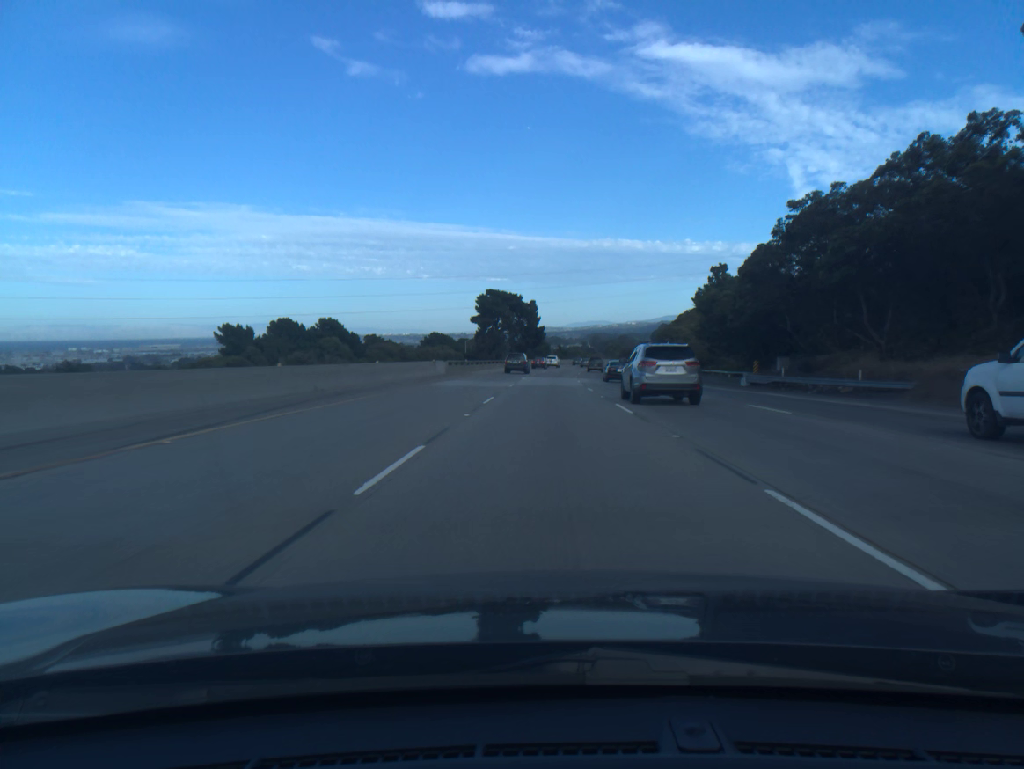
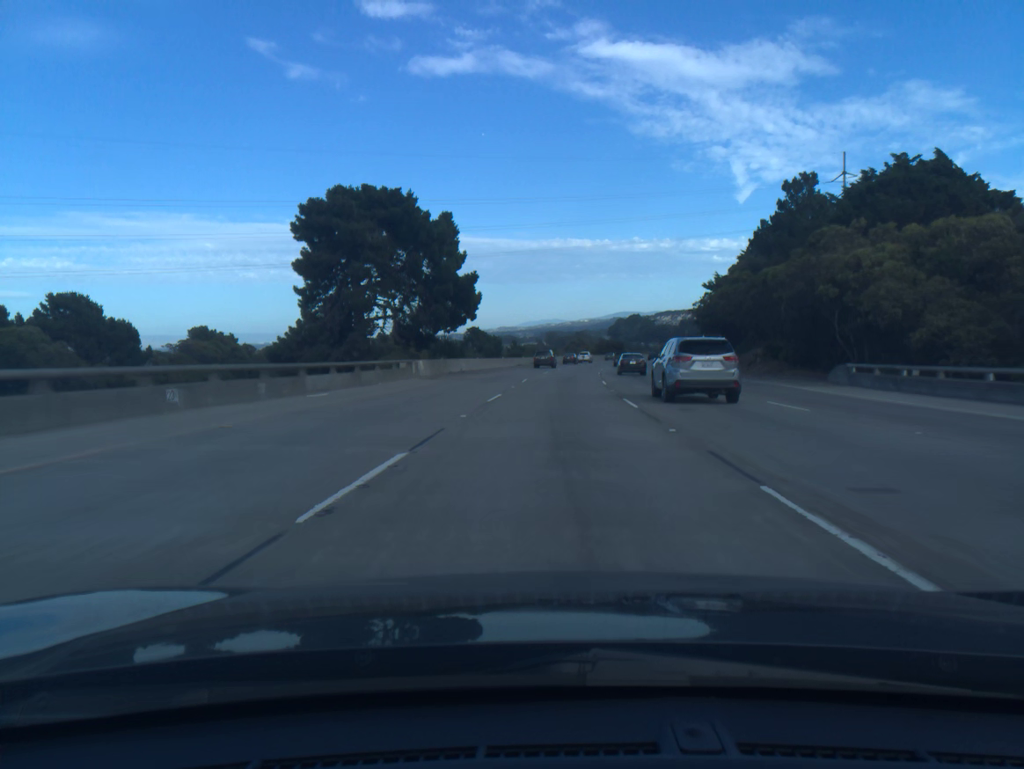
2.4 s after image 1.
(+1.4, +74.1) m; +3°
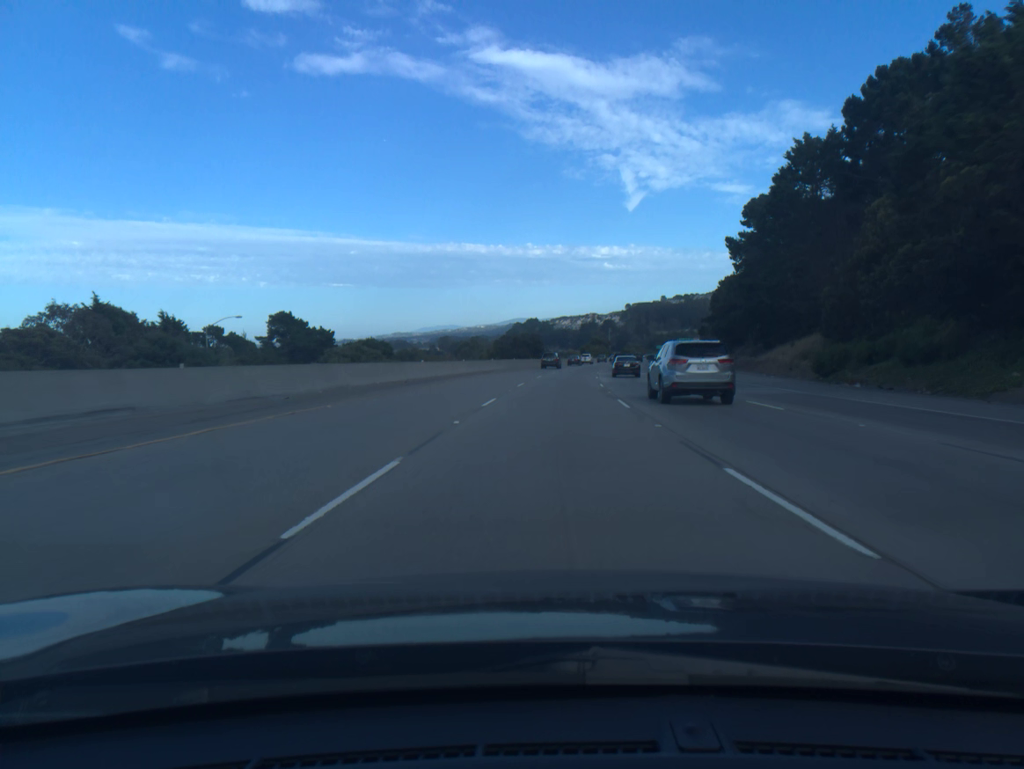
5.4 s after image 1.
(+5.8, +92.2) m; +7°
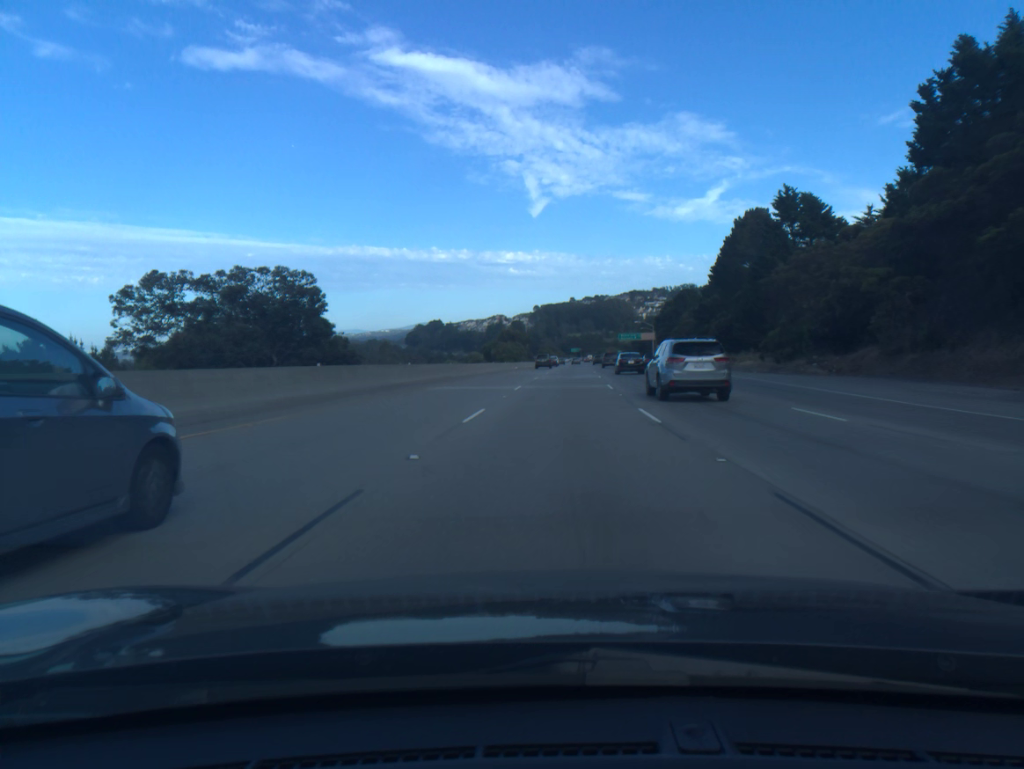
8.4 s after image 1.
(+5.5, +92.3) m; +7°
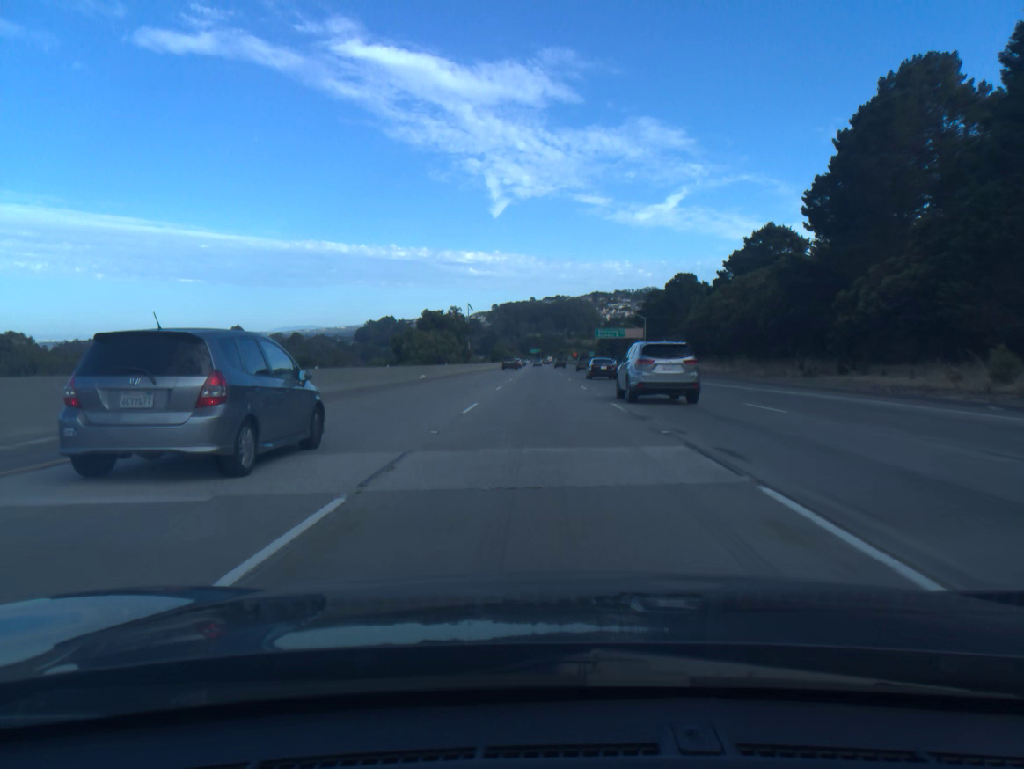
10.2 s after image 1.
(+1.9, +55.4) m; +3°
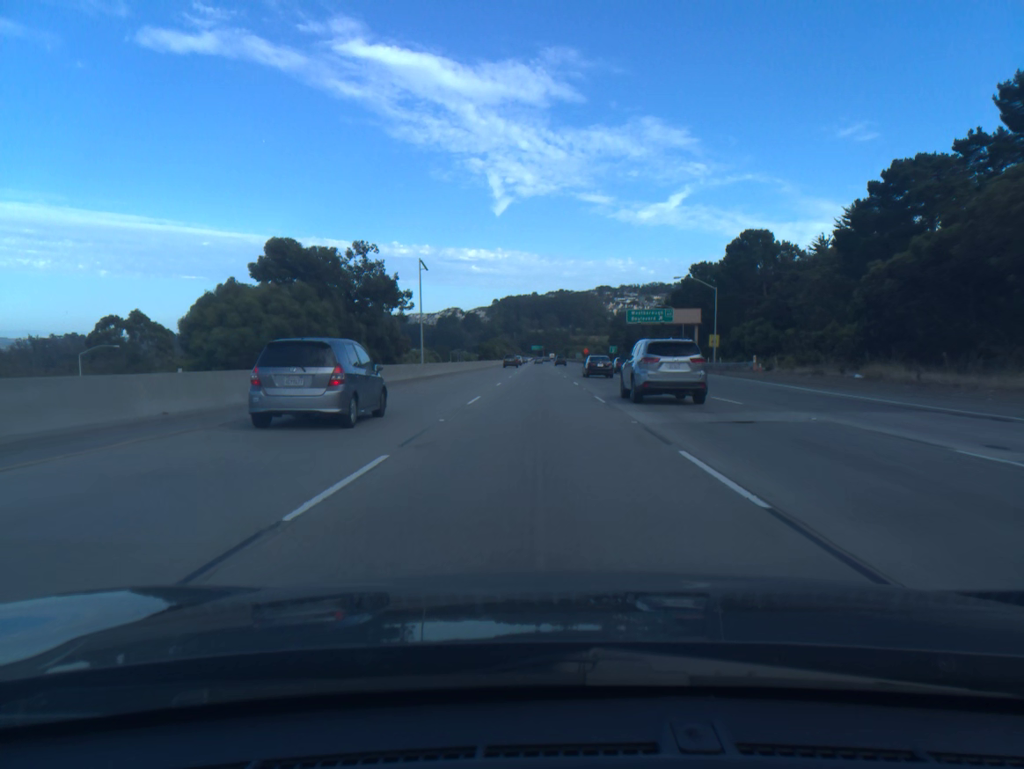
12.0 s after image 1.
(-0.1, +55.6) m; 0°
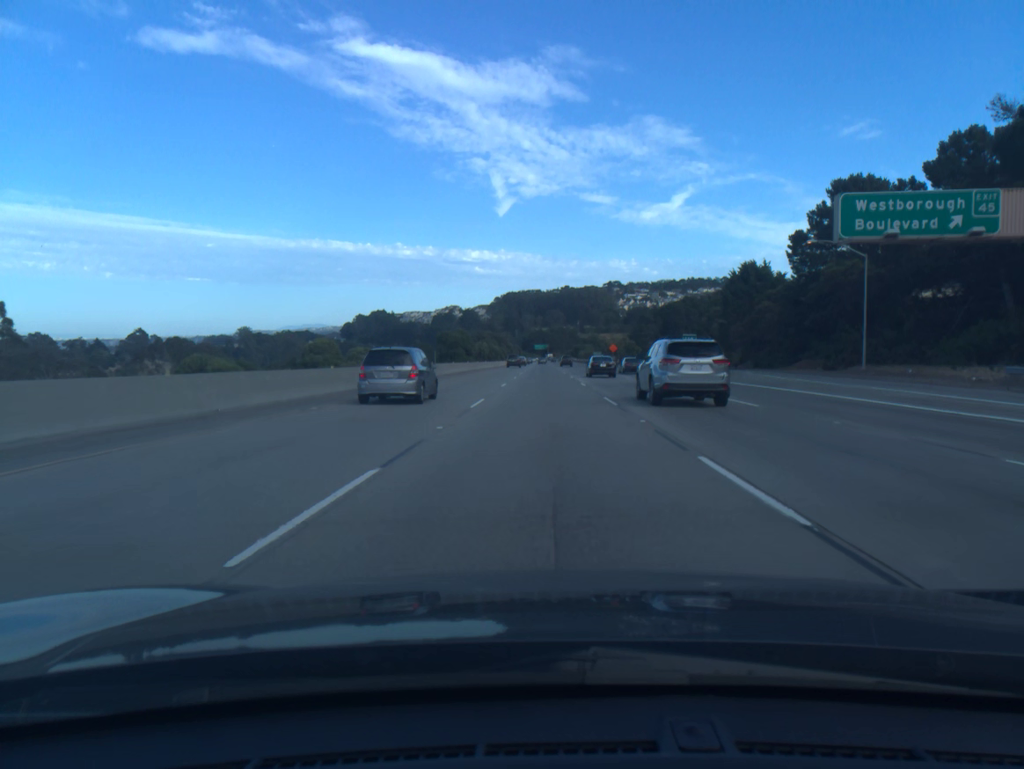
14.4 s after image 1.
(-0.4, +74.1) m; 0°
